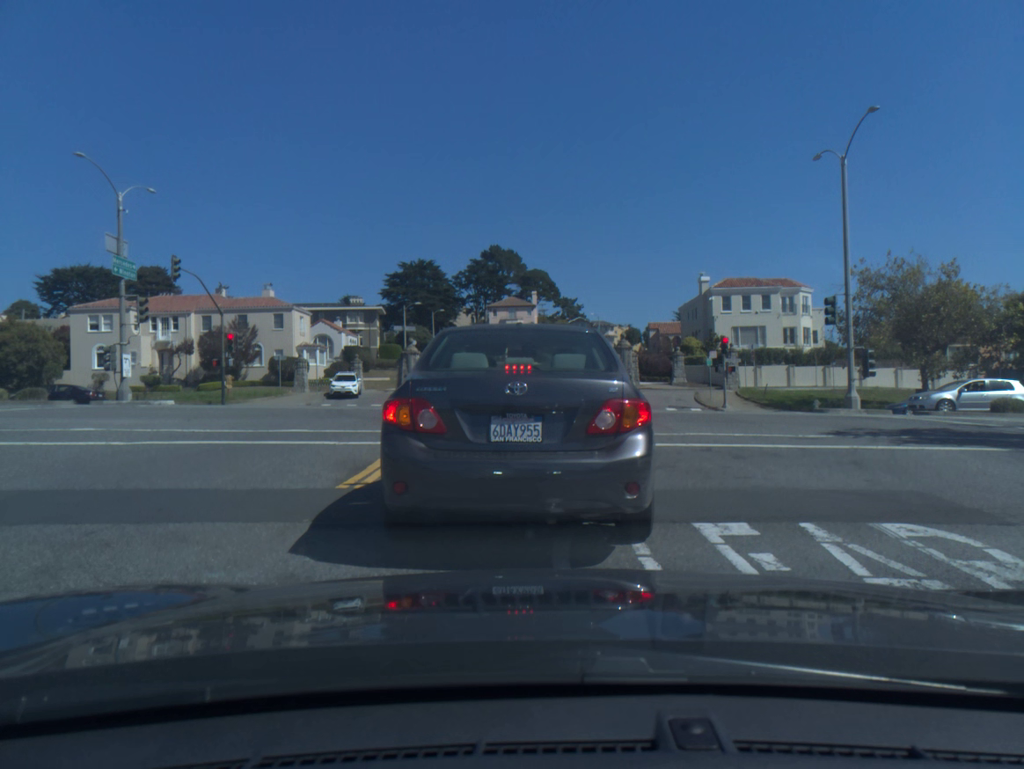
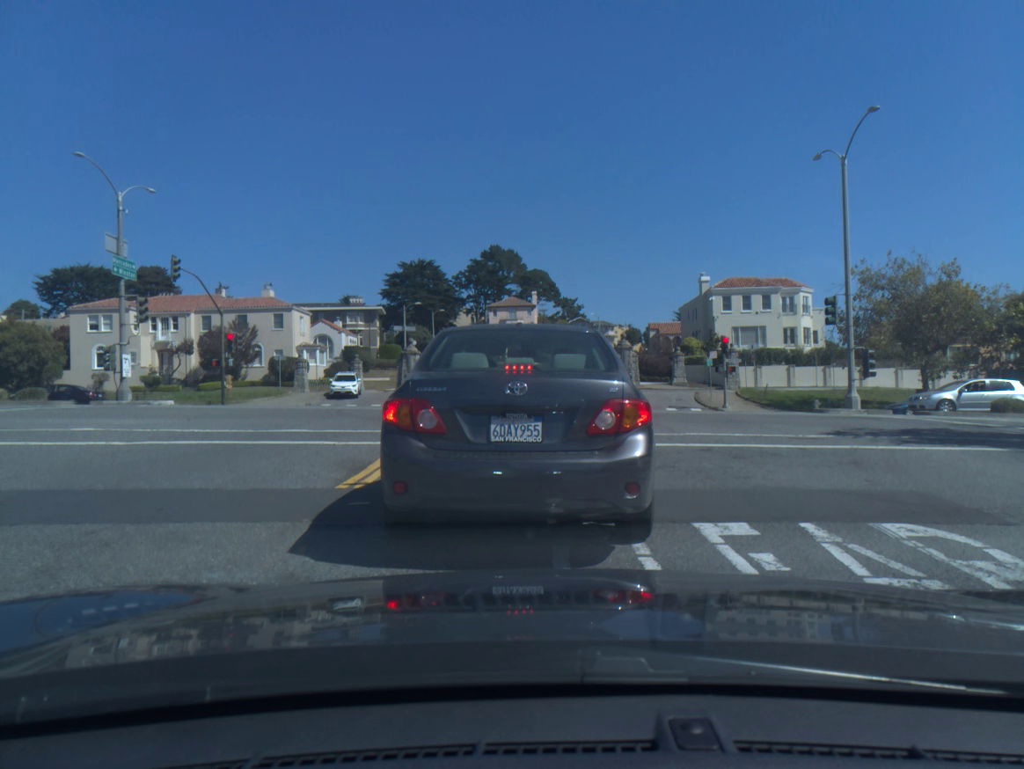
(0.0, 0.0) m; -1°
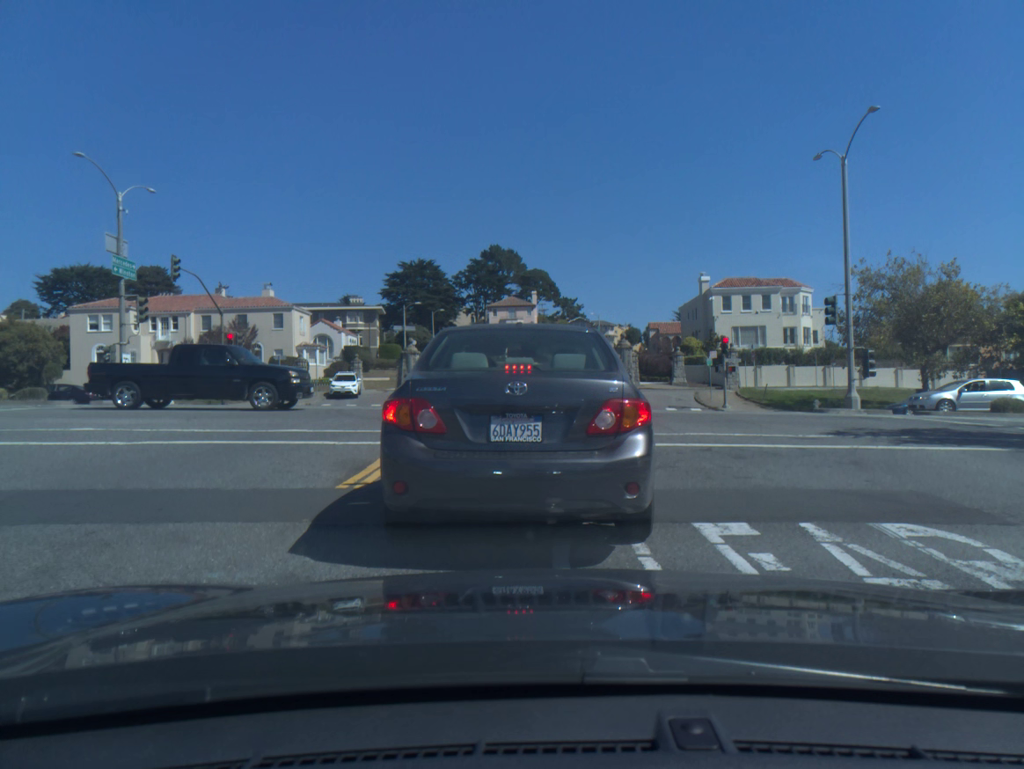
(0.0, 0.0) m; 0°
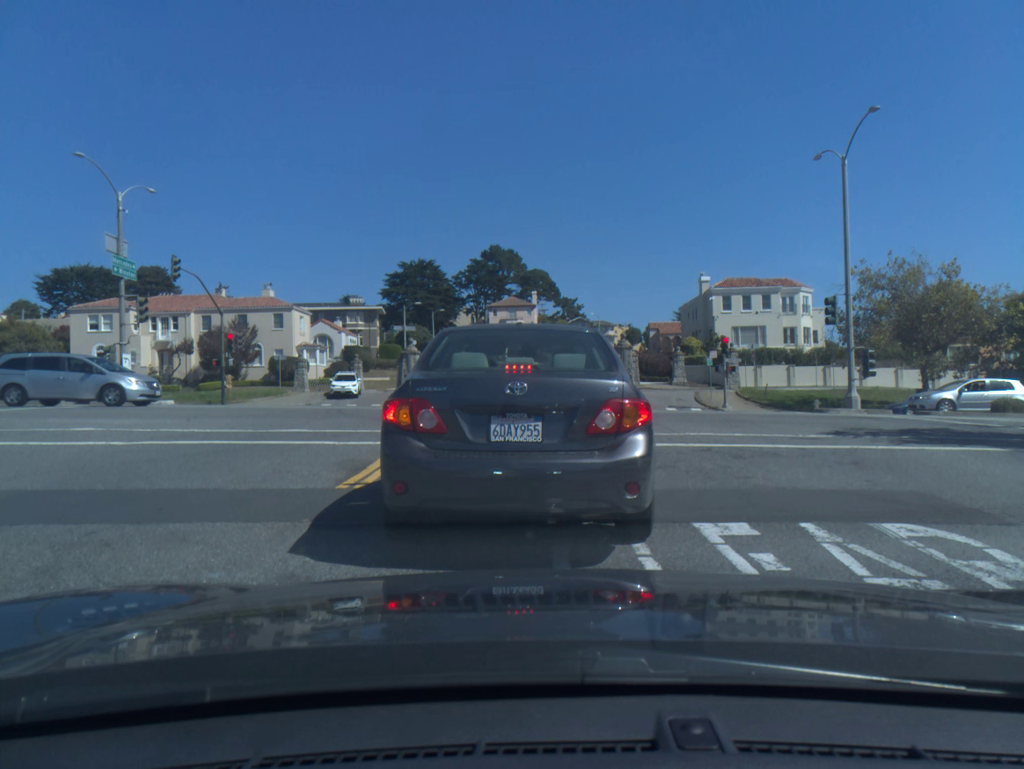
(0.0, 0.0) m; 0°
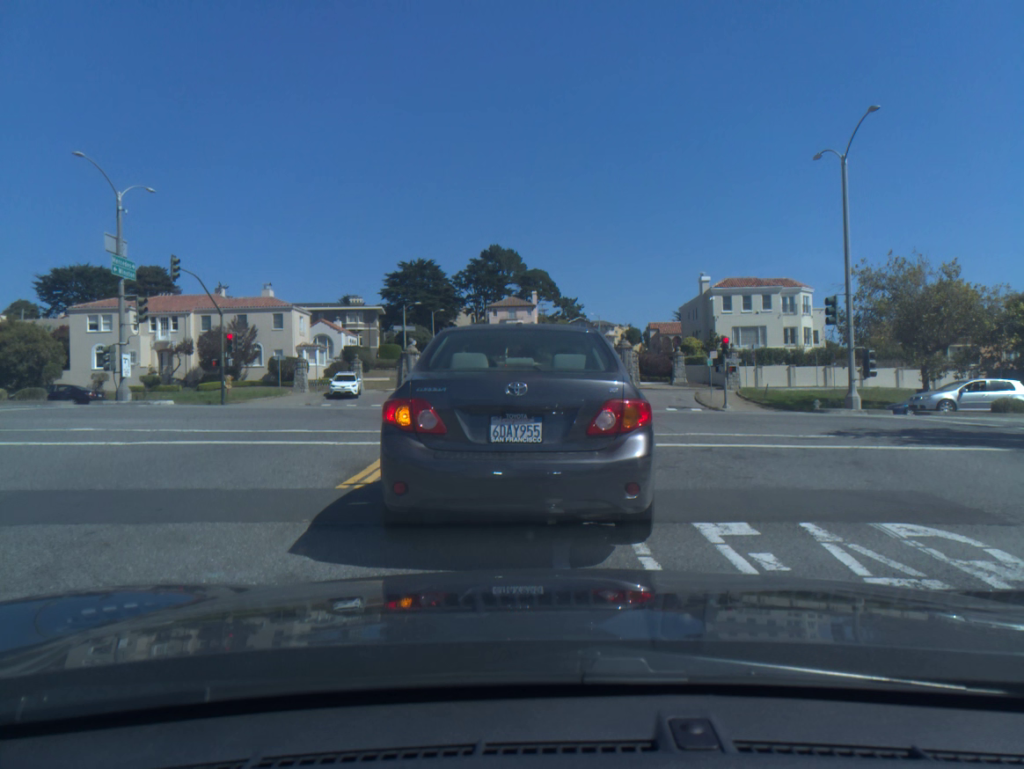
(0.0, 0.0) m; -1°
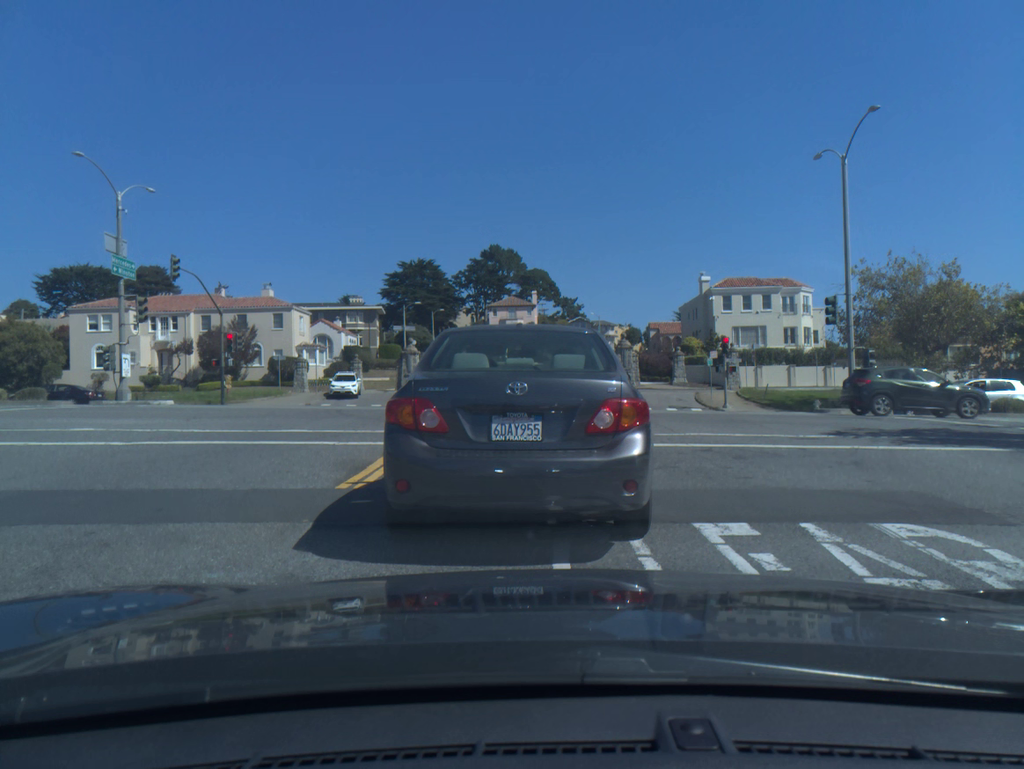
(0.0, 0.0) m; 0°
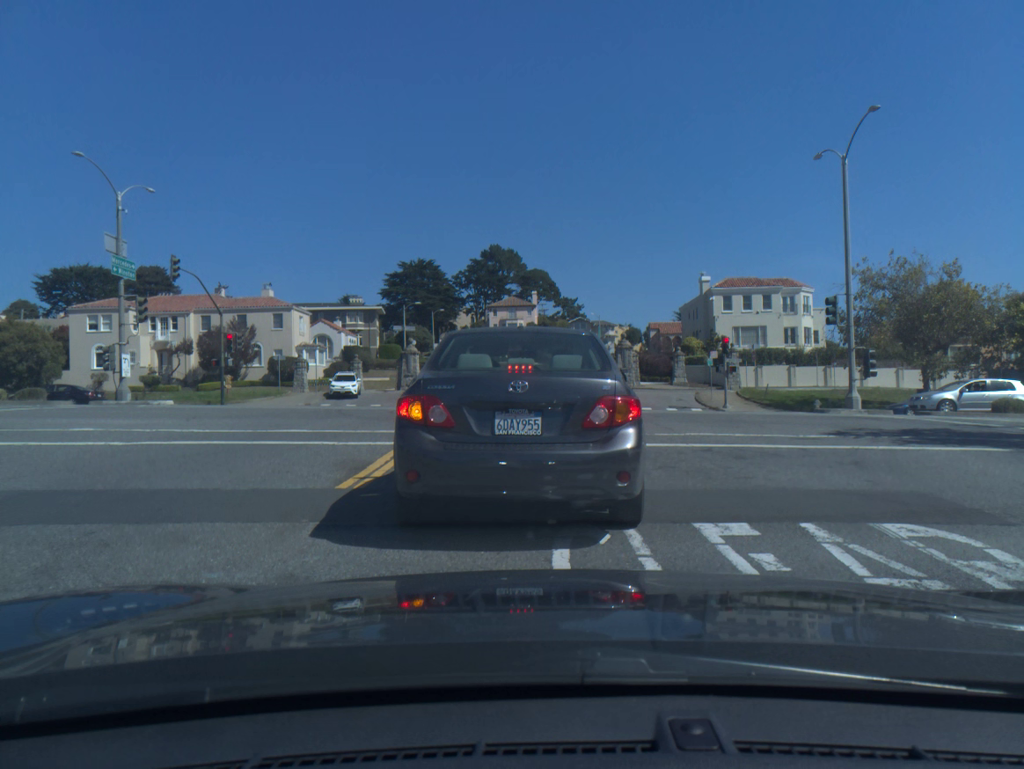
(0.0, 0.0) m; +1°
